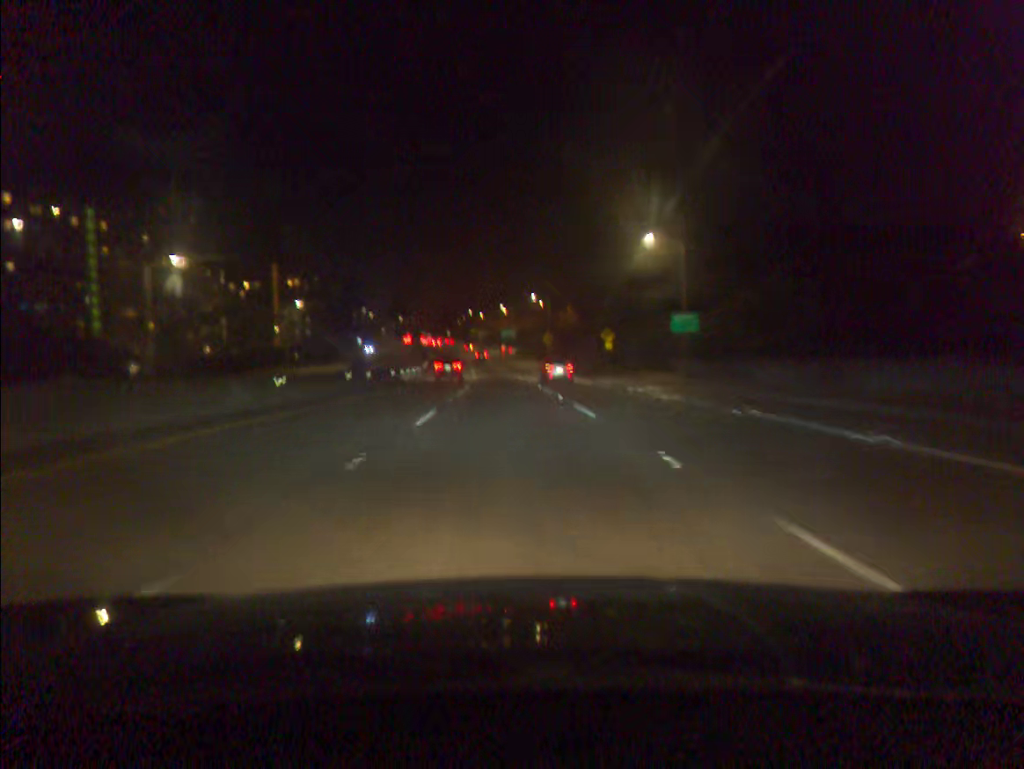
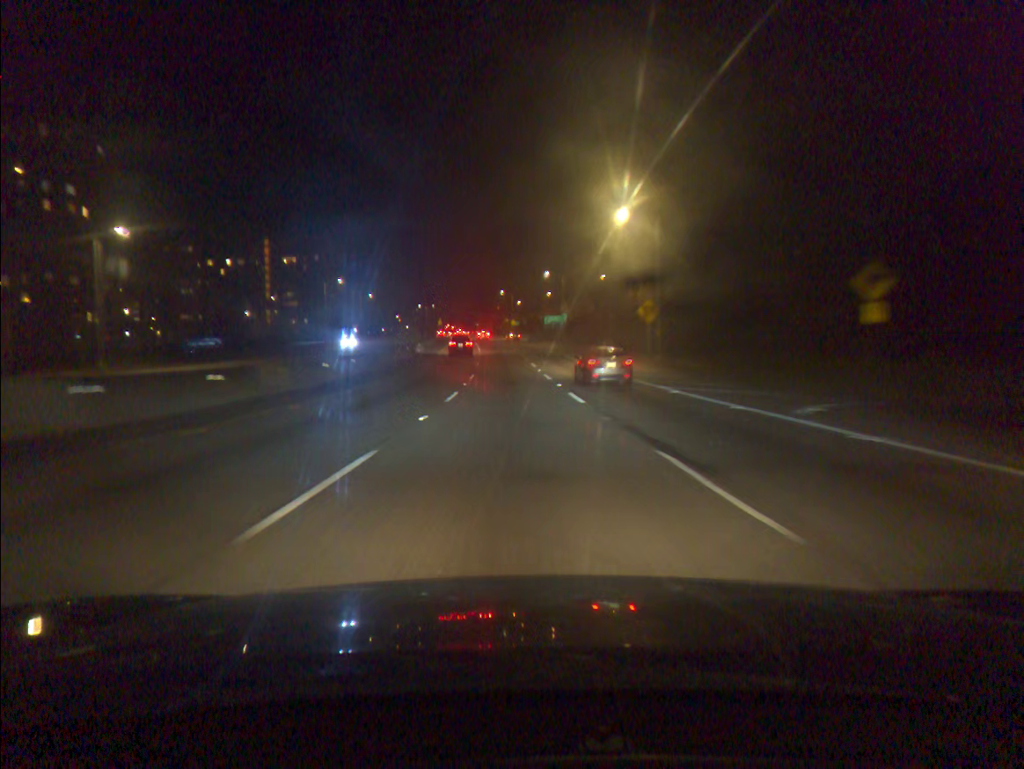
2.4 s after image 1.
(-1.8, +61.0) m; -3°
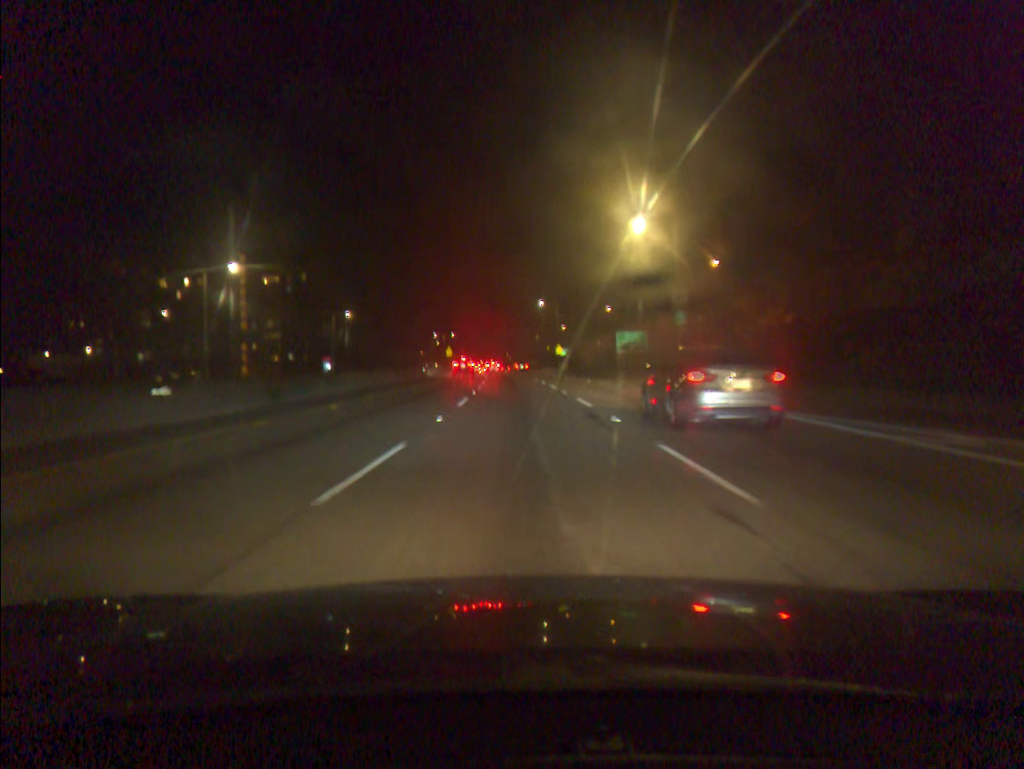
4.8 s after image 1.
(-1.3, +58.1) m; -3°
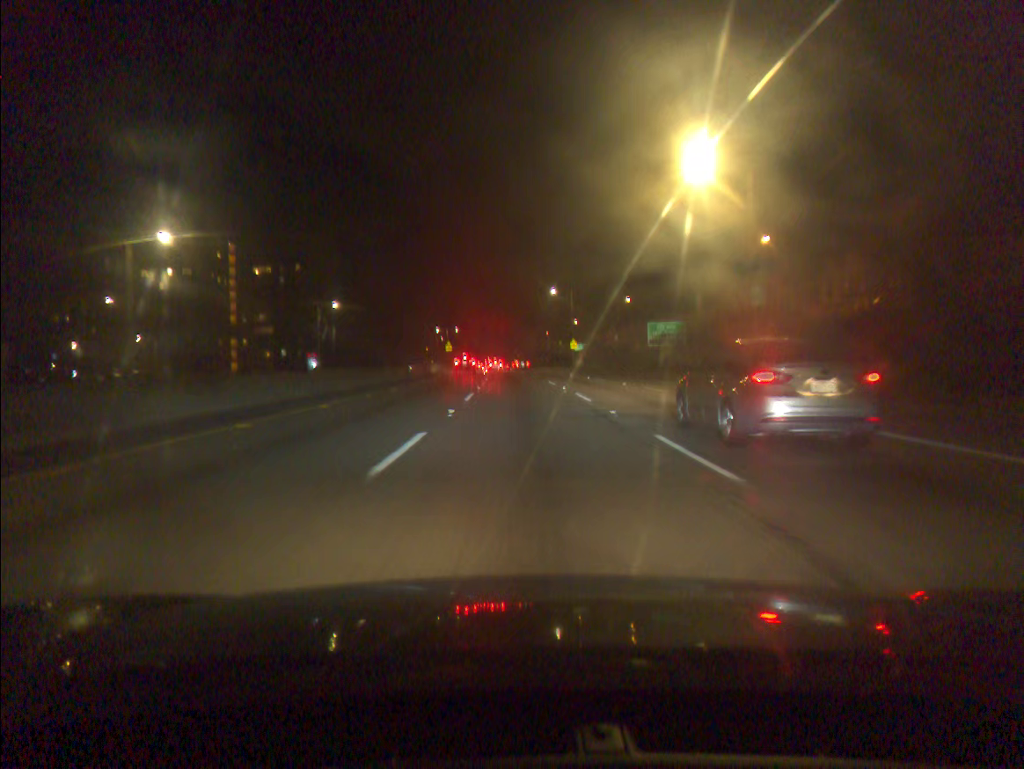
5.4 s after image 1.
(-0.1, +13.7) m; -1°
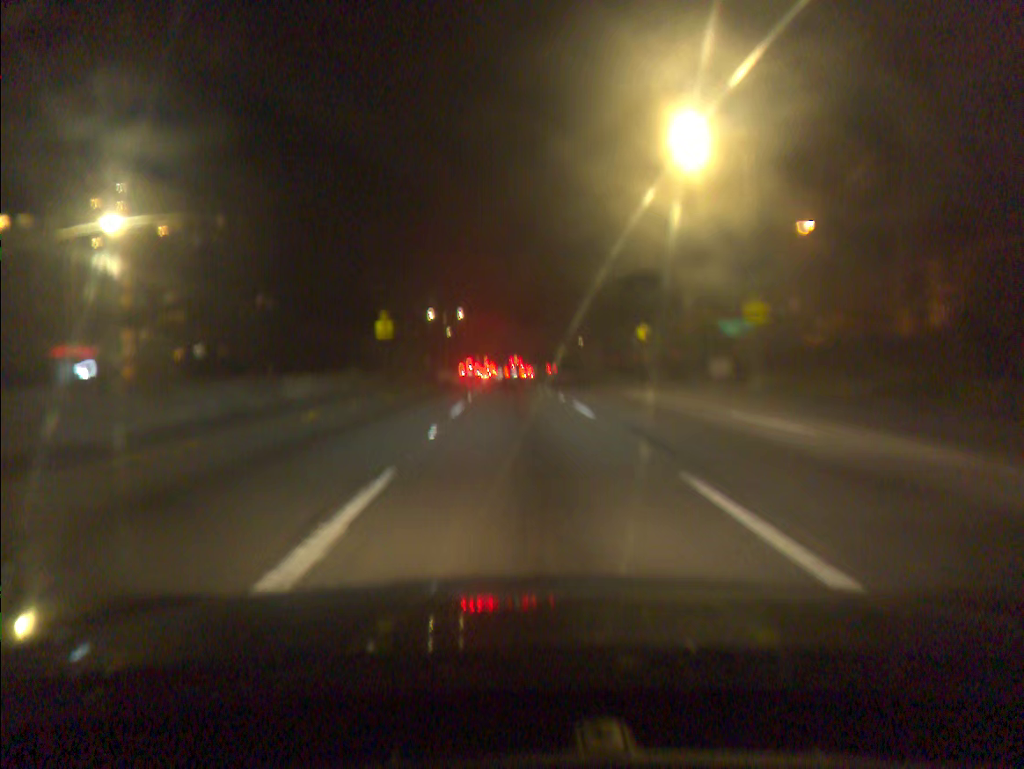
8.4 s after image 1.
(-1.2, +63.7) m; -2°
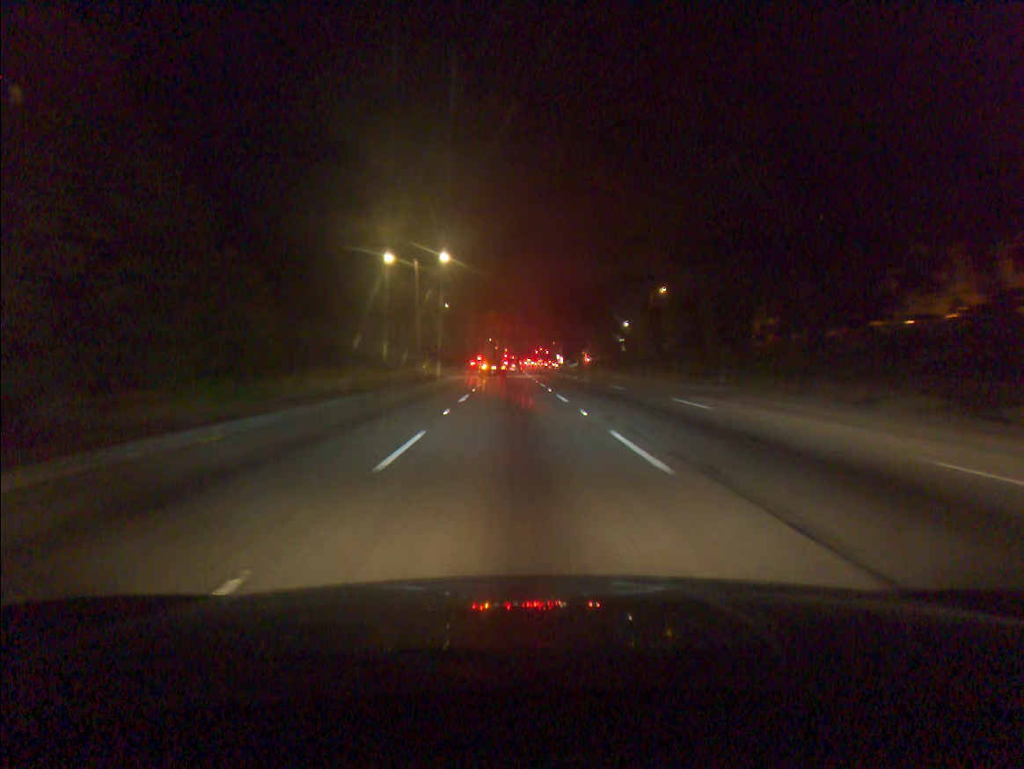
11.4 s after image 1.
(-1.1, +53.7) m; -2°
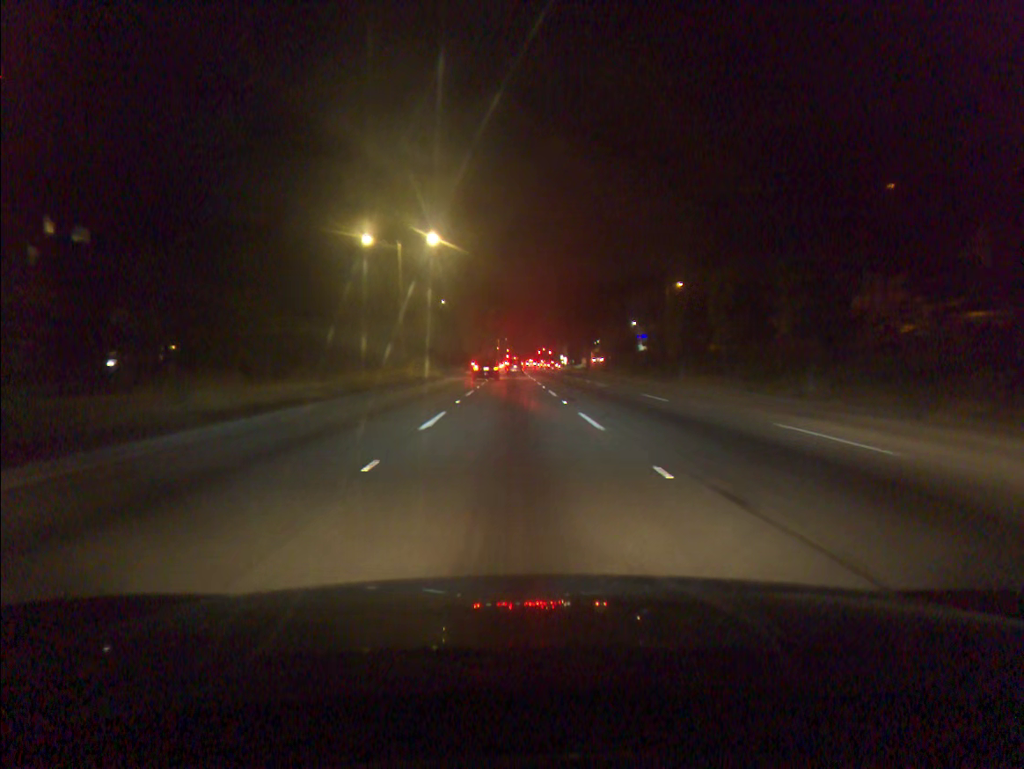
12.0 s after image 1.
(0.0, +9.7) m; 0°
